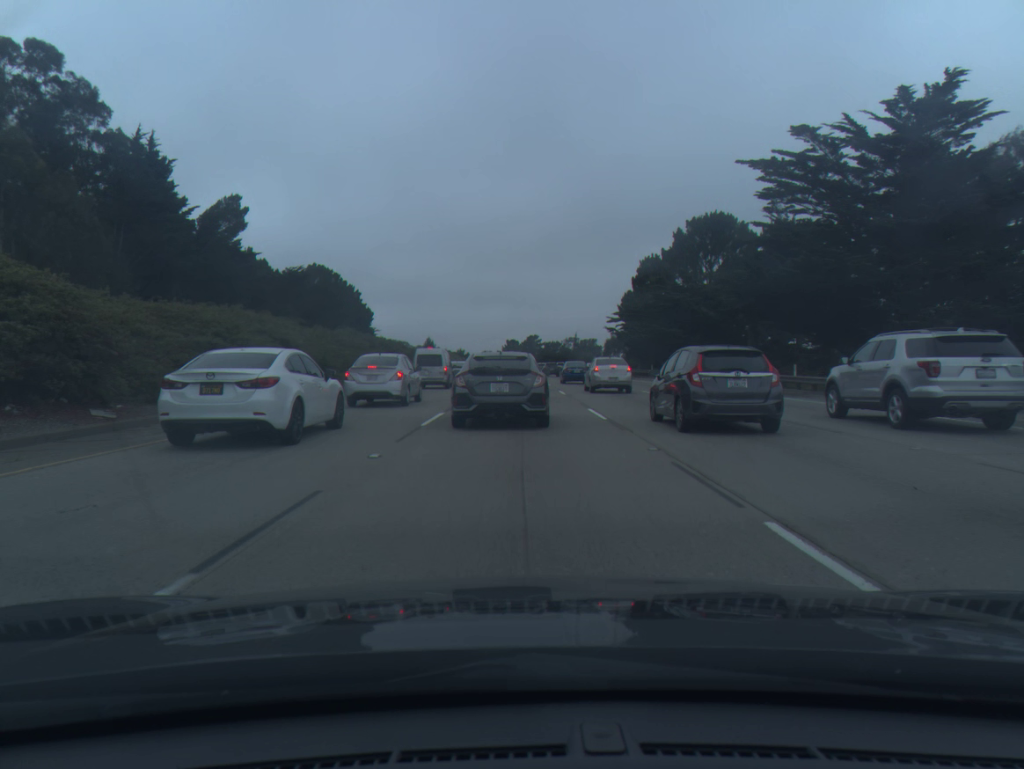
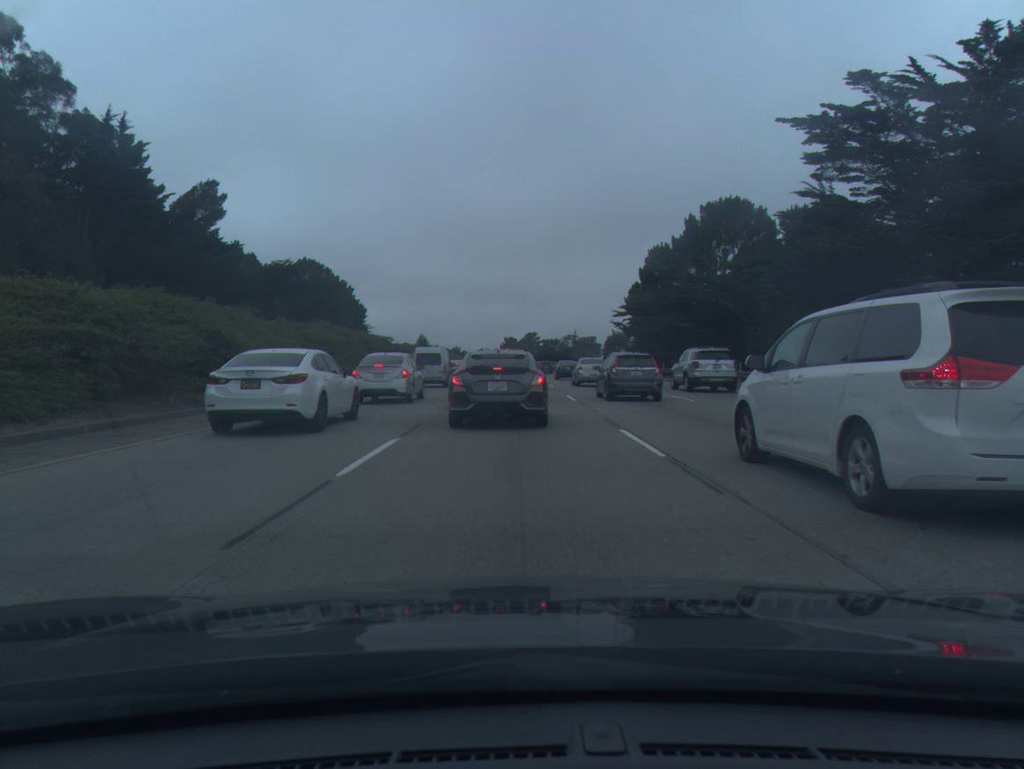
(0.0, +6.8) m; 0°
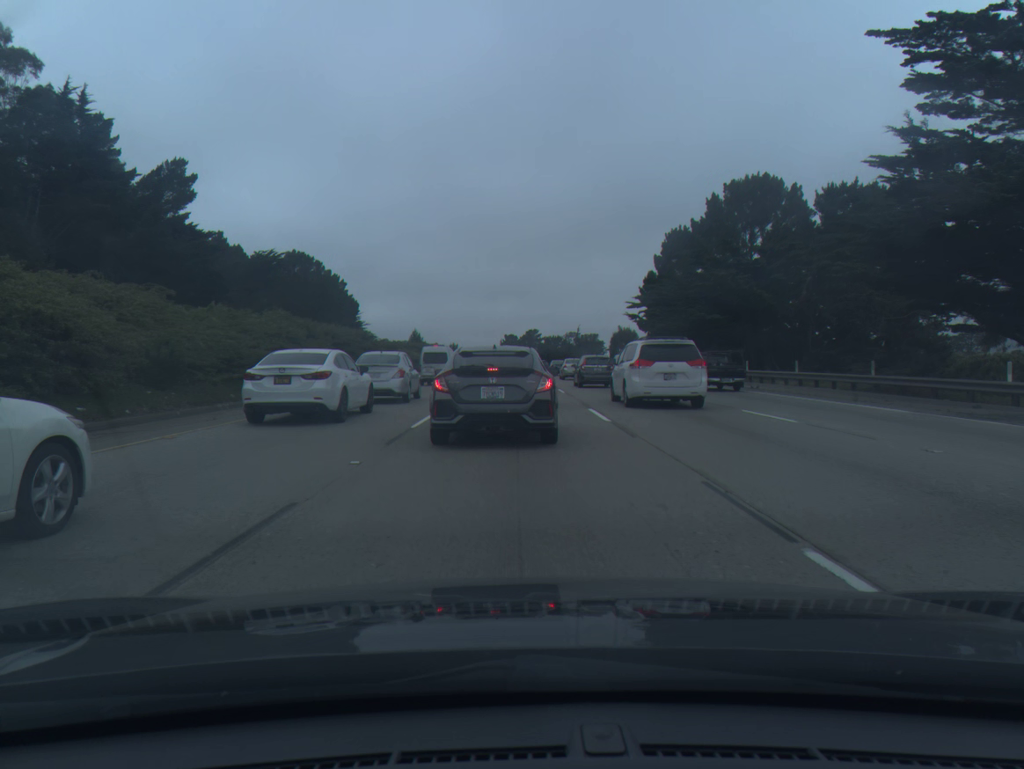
(0.0, +8.7) m; 0°
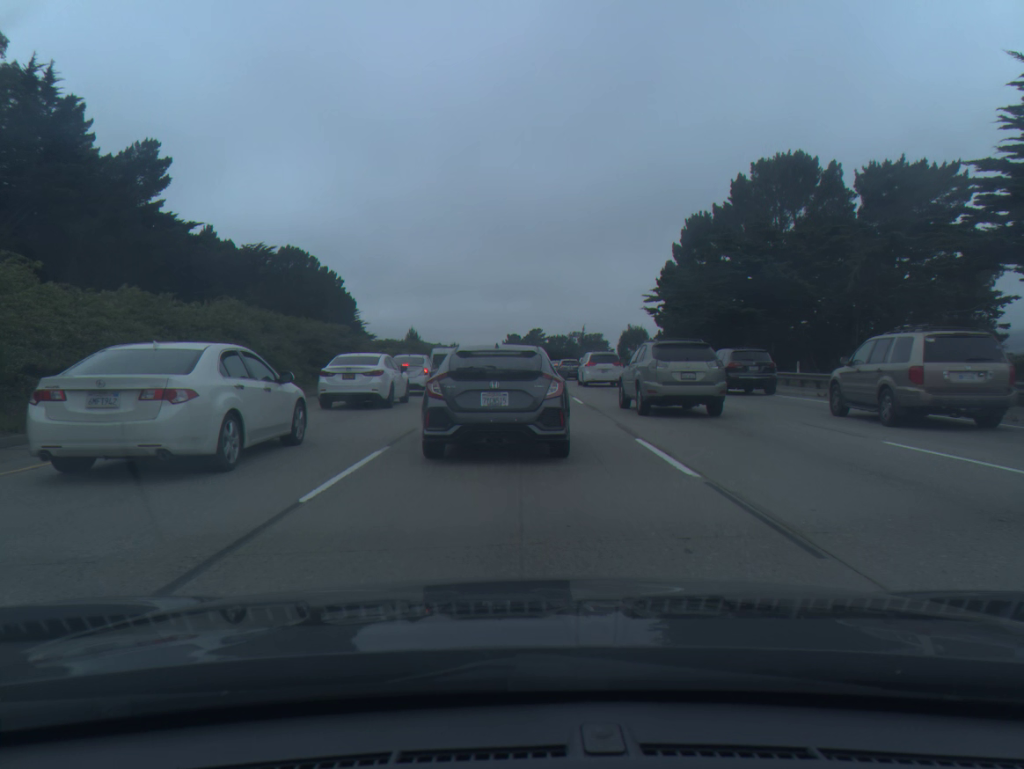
(0.0, +7.4) m; 0°
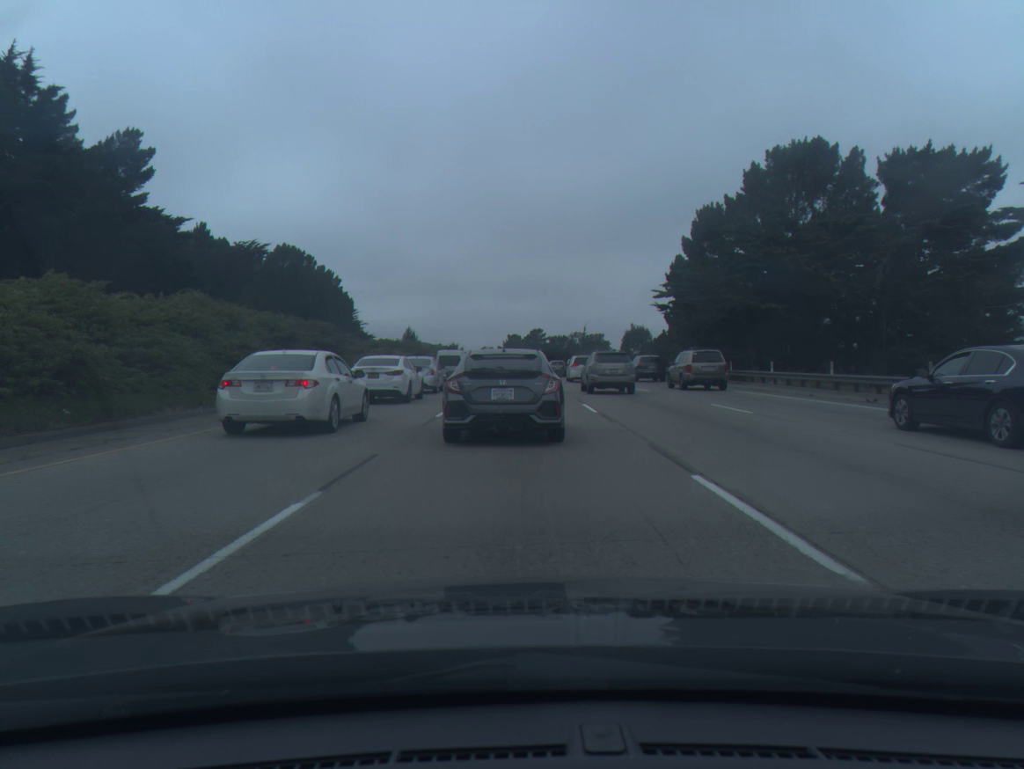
(0.0, +3.8) m; -1°
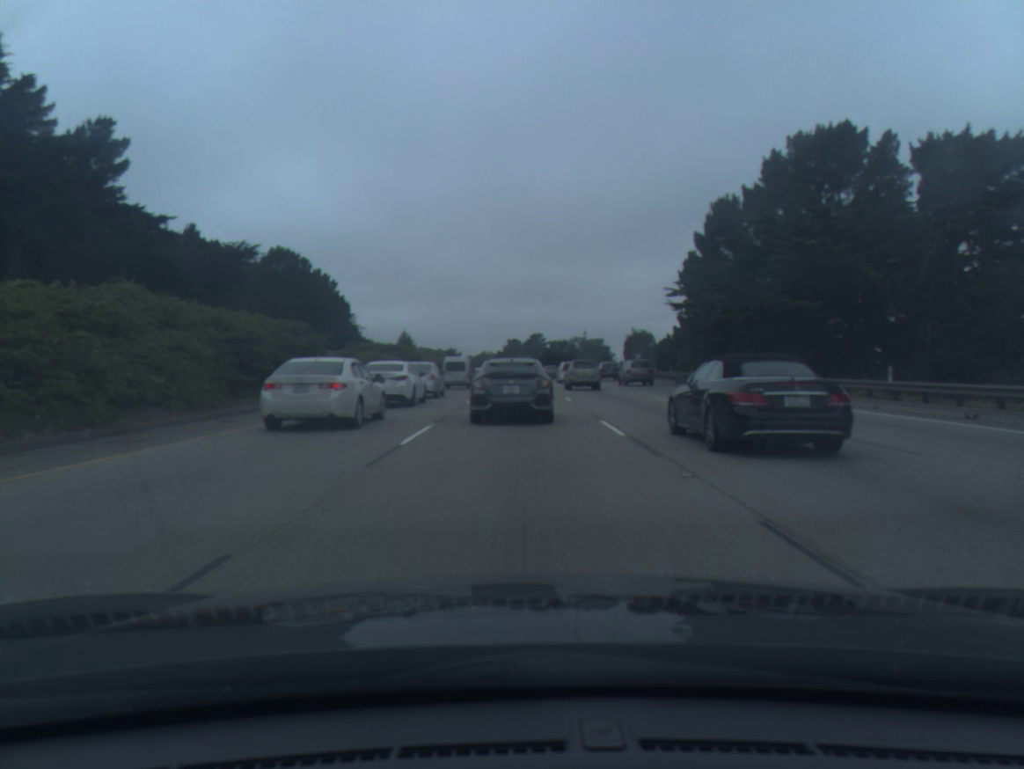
(0.0, +5.1) m; 0°
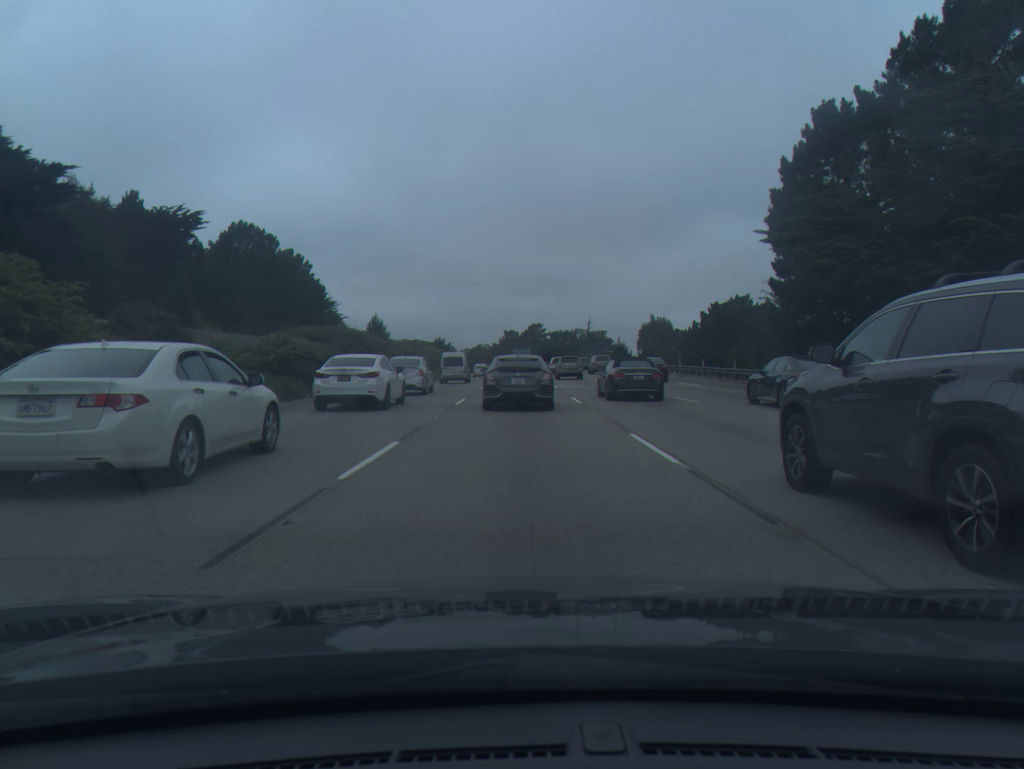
(0.0, +18.8) m; 0°
